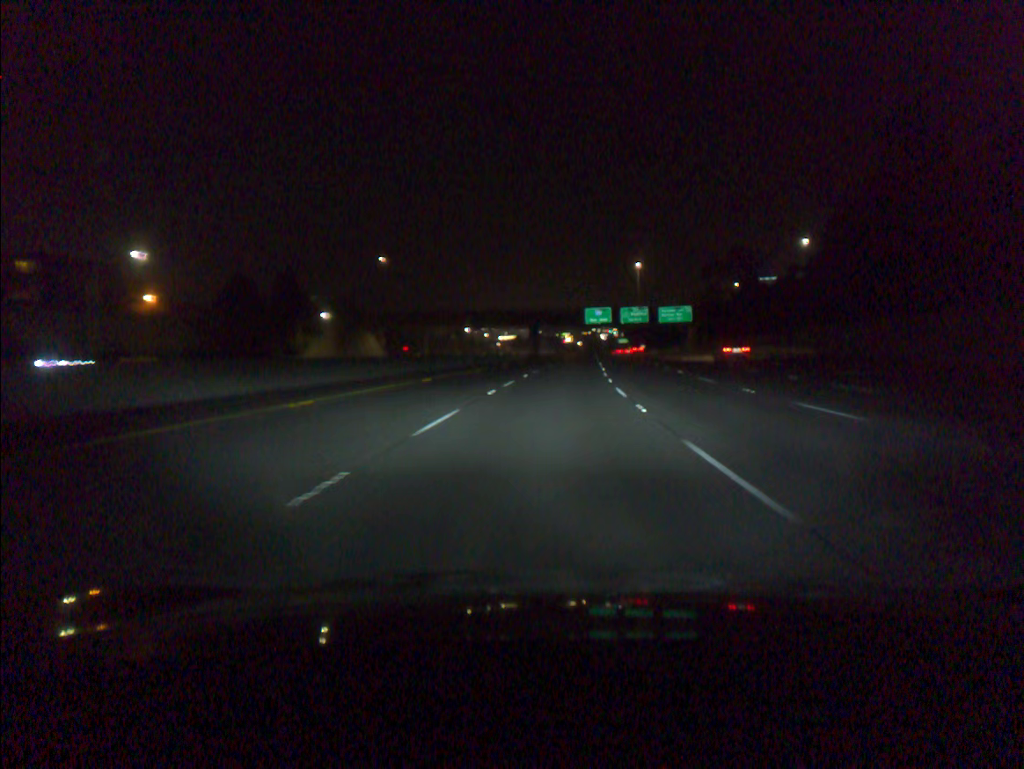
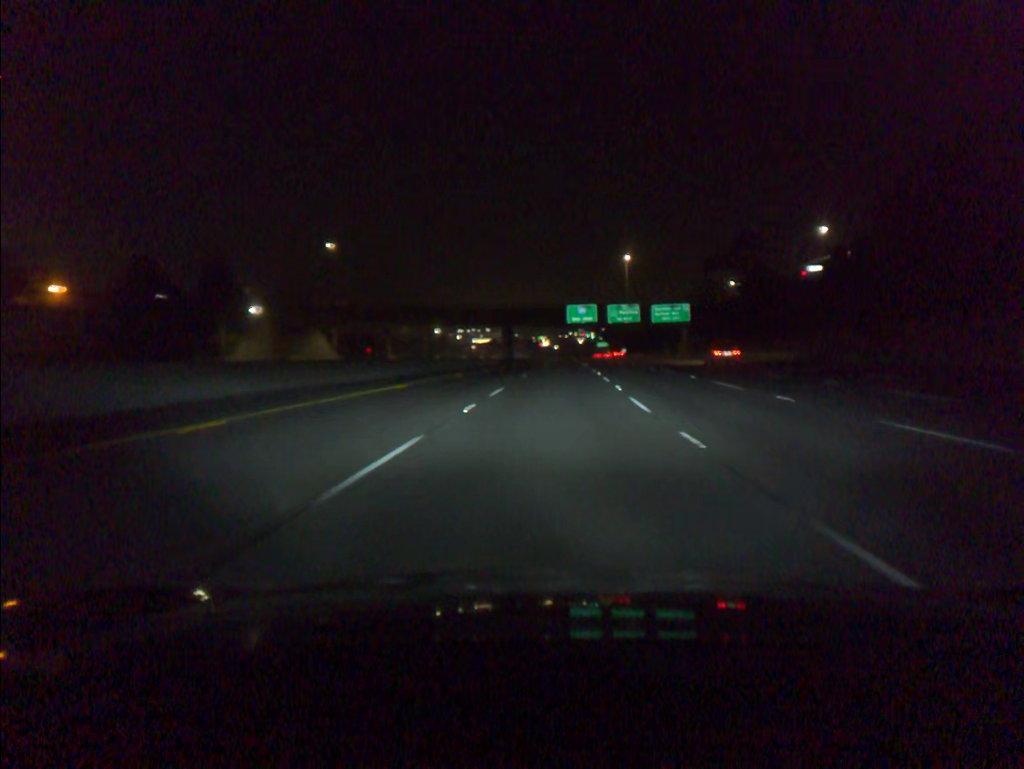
(+0.3, +19.5) m; +2°
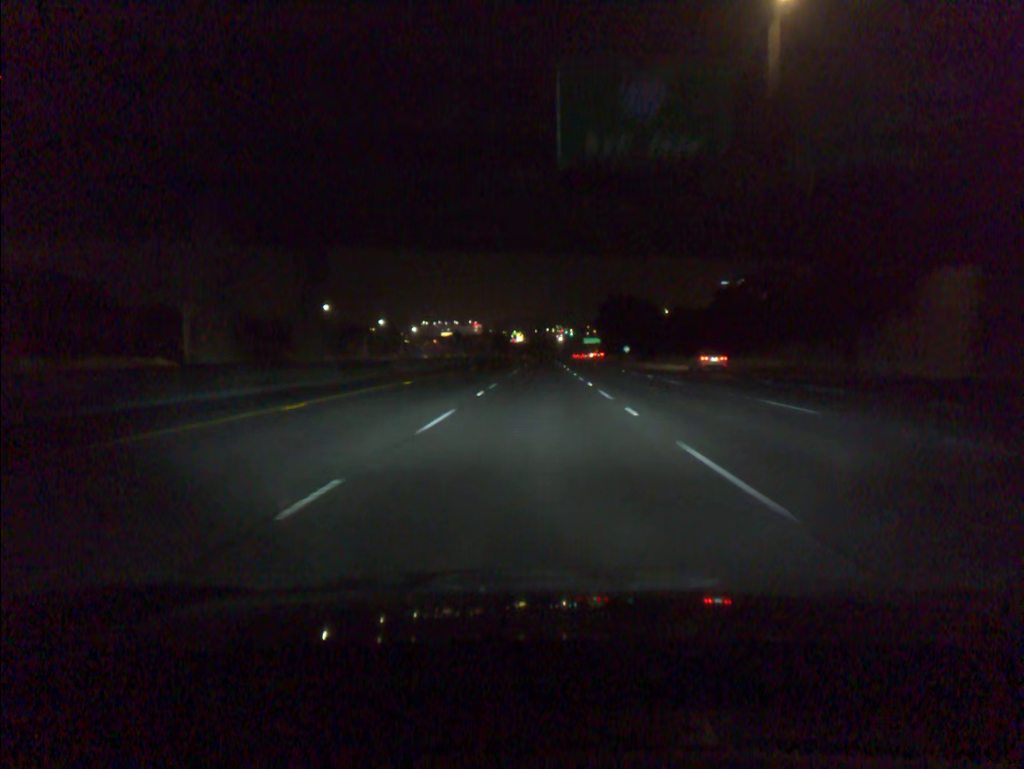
(+3.2, +97.2) m; +2°
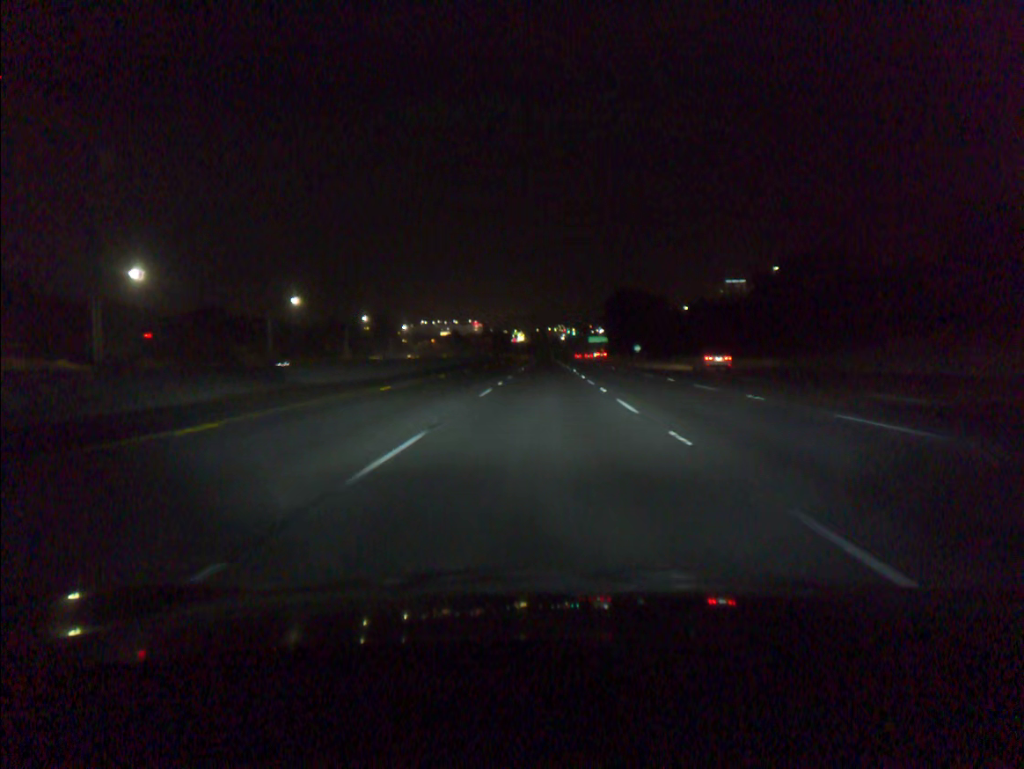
(0.0, +19.5) m; 0°
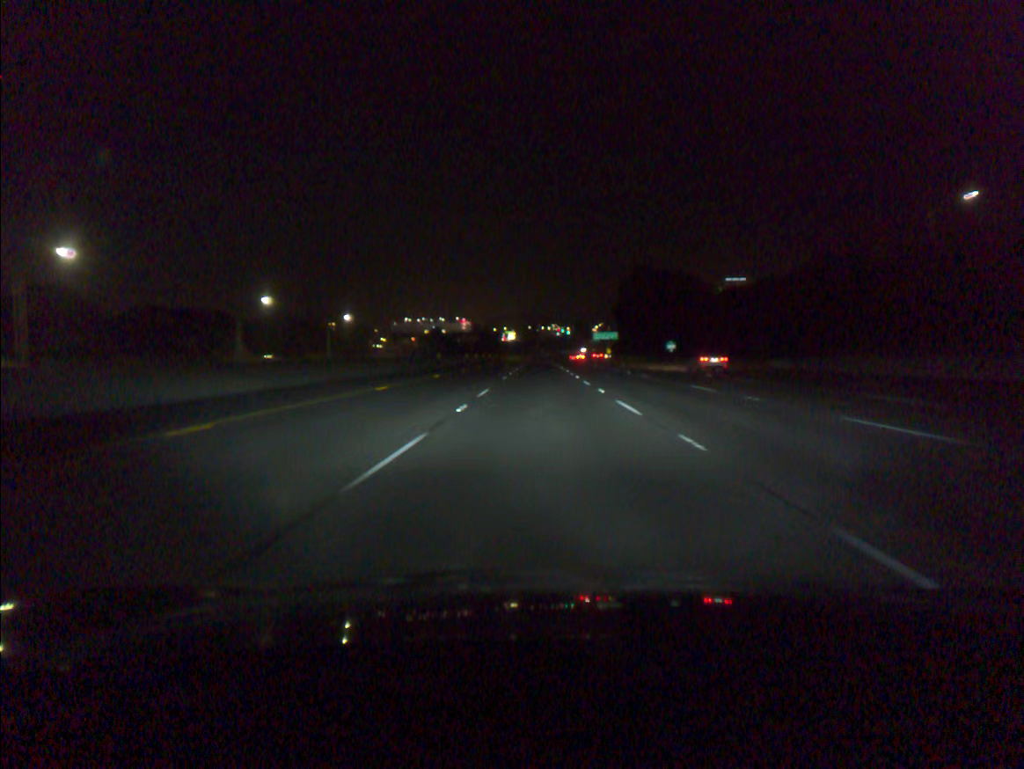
(+0.2, +58.6) m; 0°
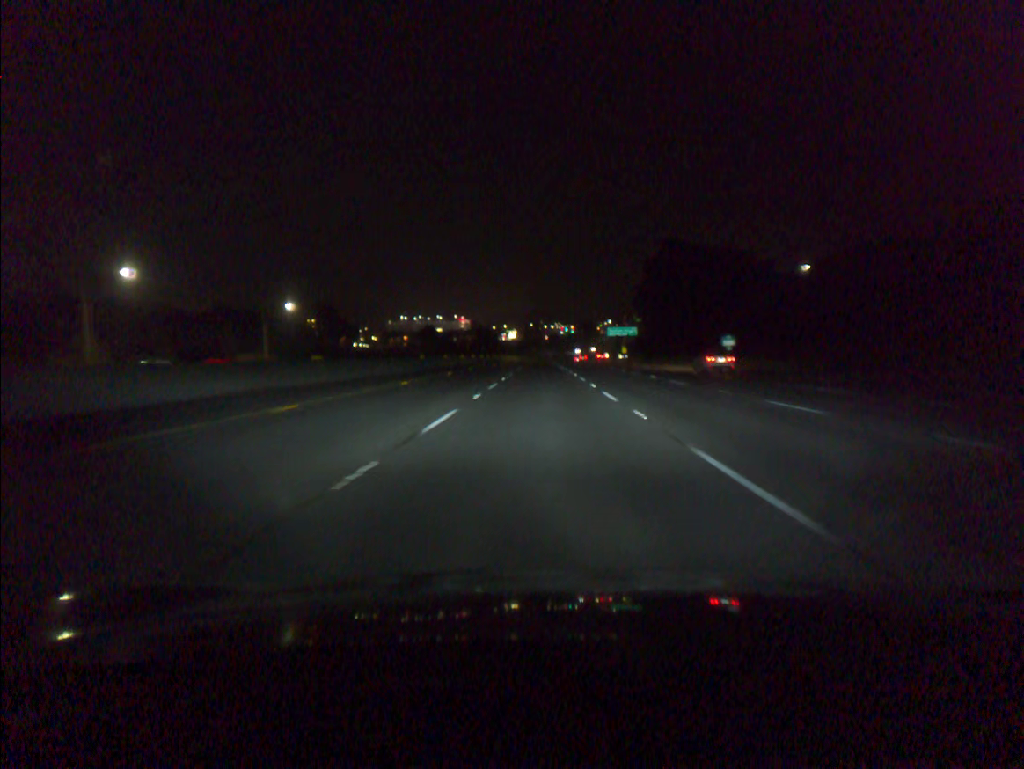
(0.0, +39.2) m; 0°
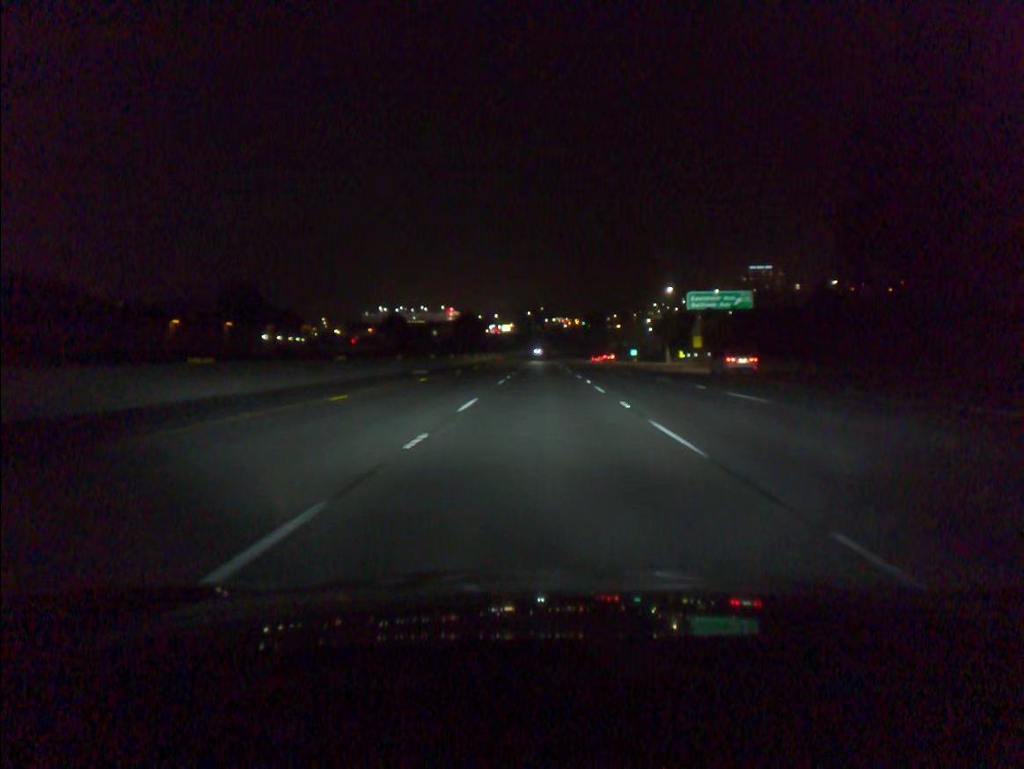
(-0.2, +98.2) m; 0°
